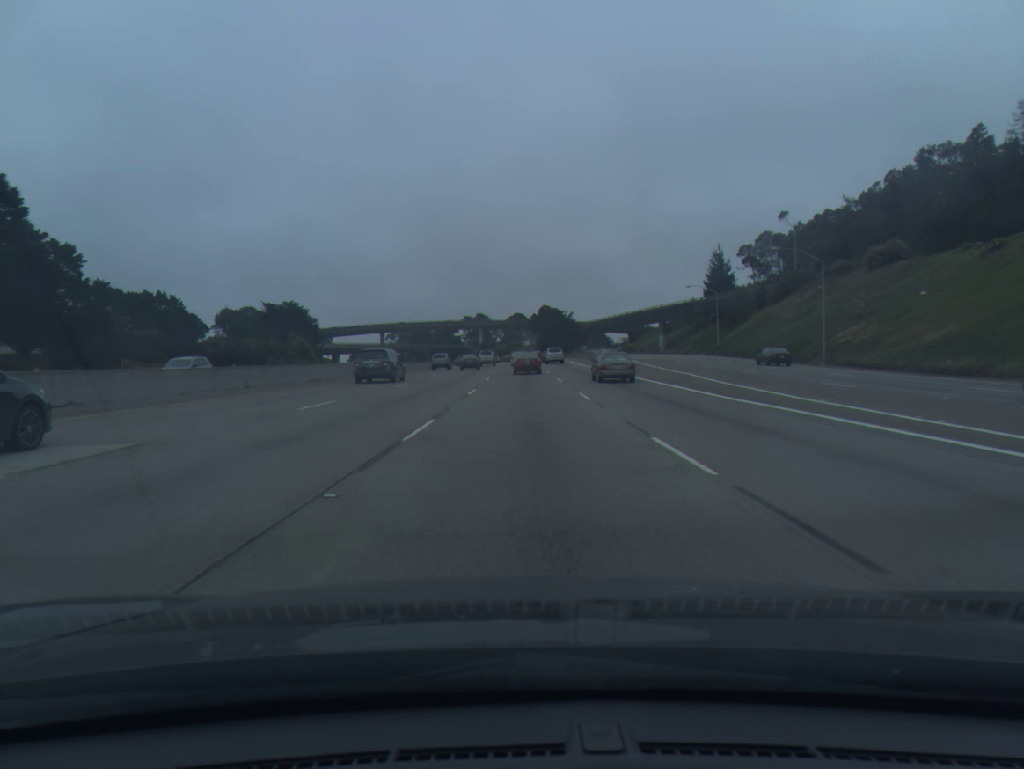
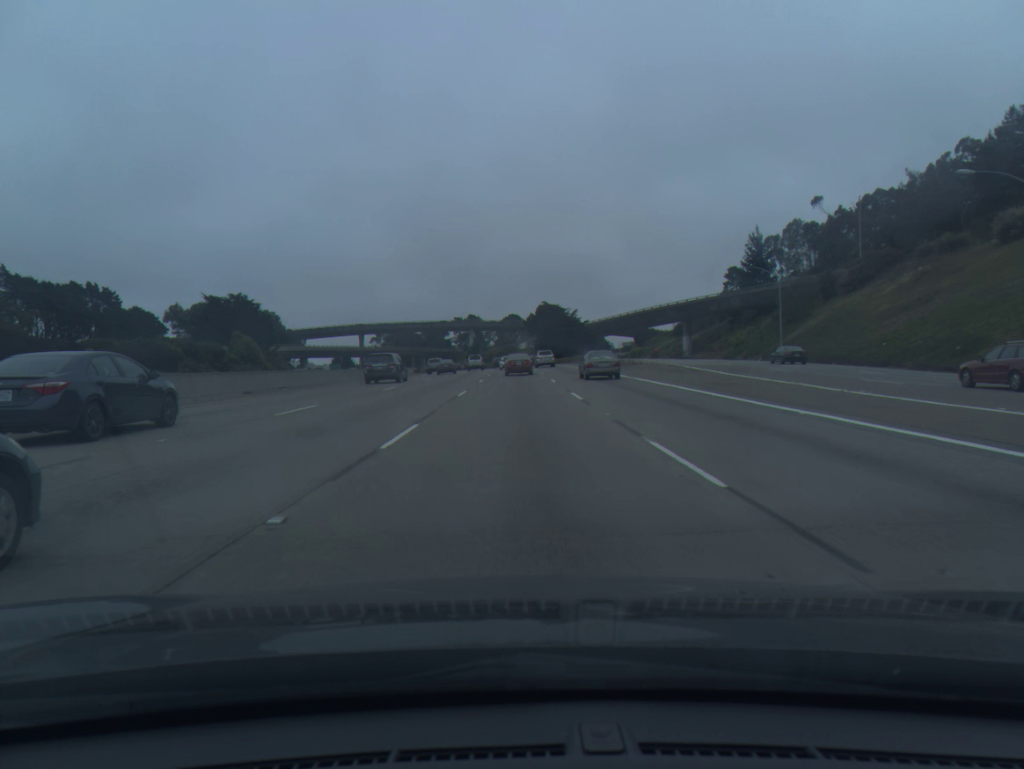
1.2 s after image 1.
(+0.1, +30.0) m; 0°
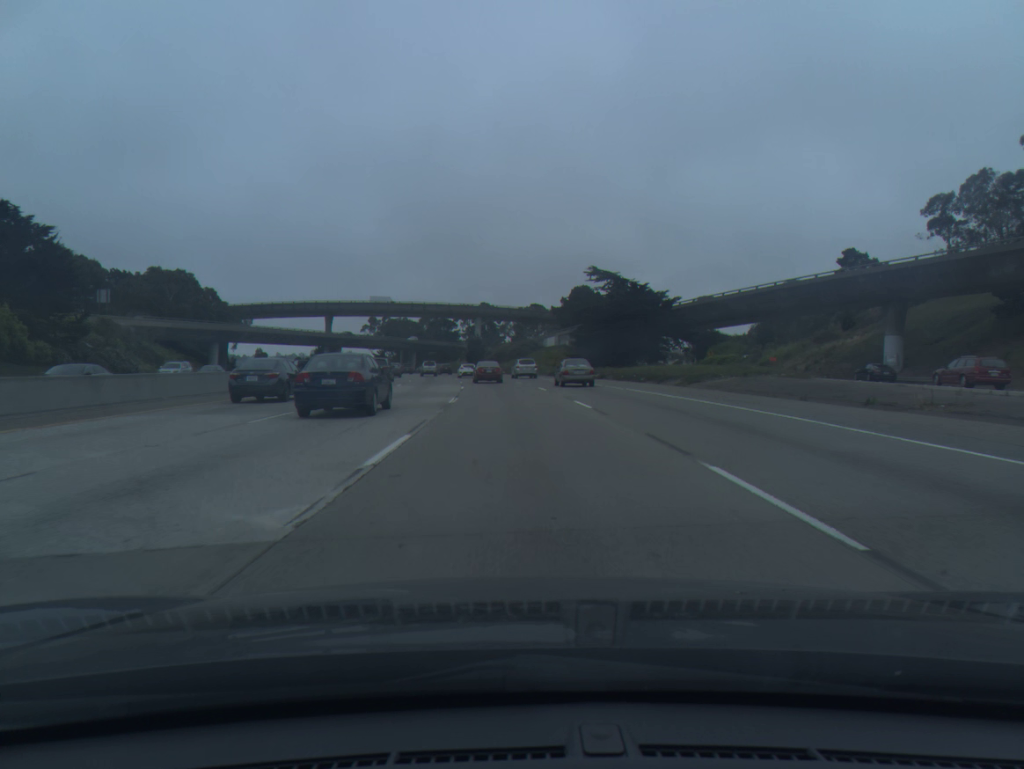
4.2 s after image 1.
(-0.8, +75.1) m; -1°
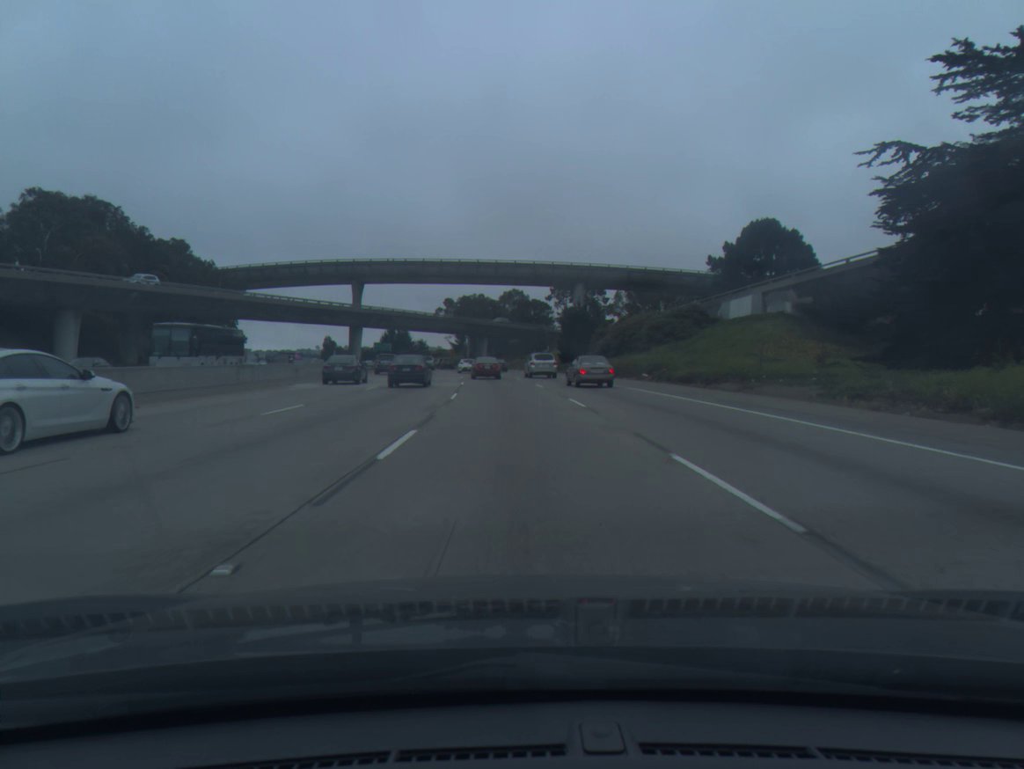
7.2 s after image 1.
(-4.0, +72.4) m; -7°
